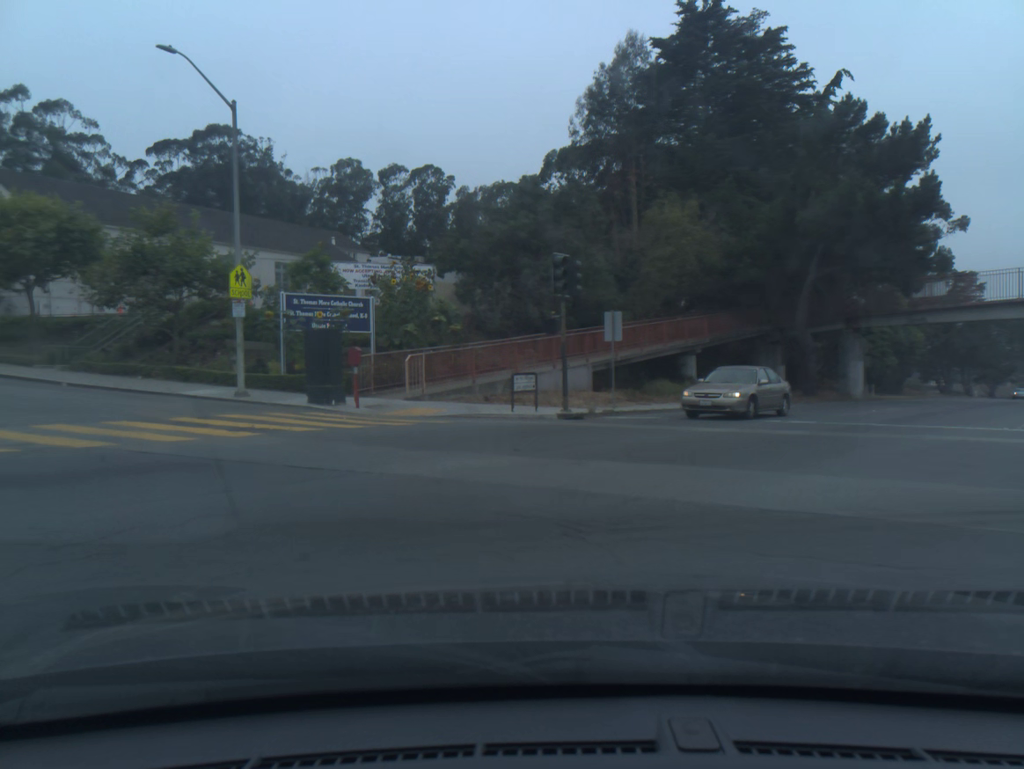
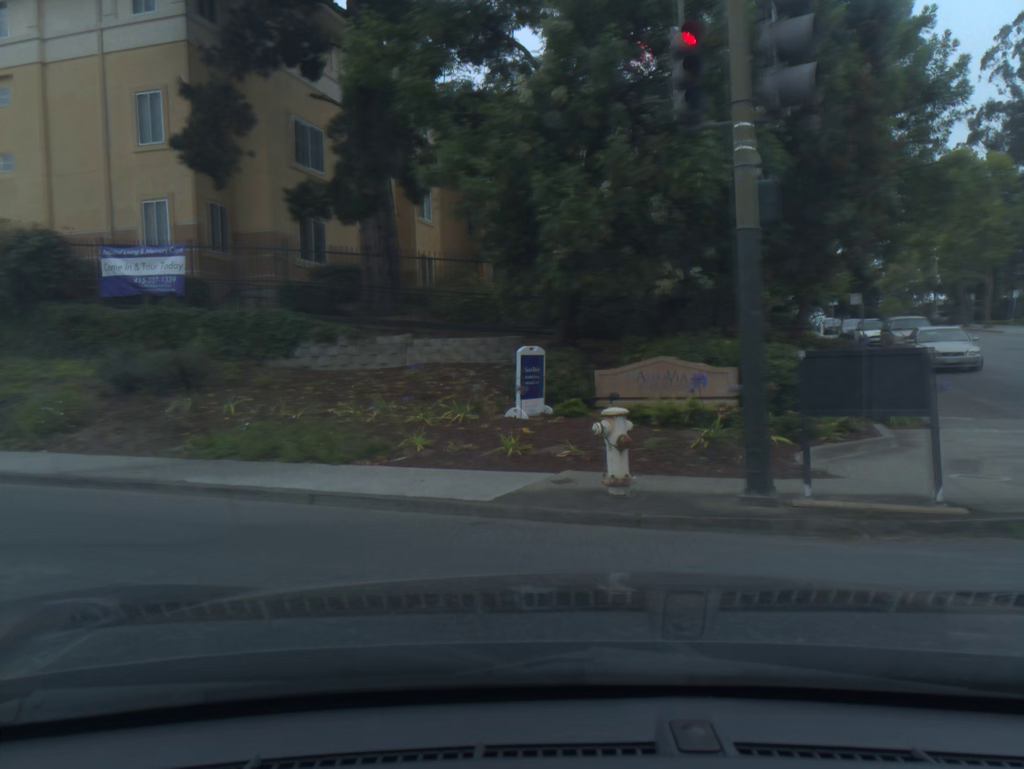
(-3.7, +4.6) m; -79°
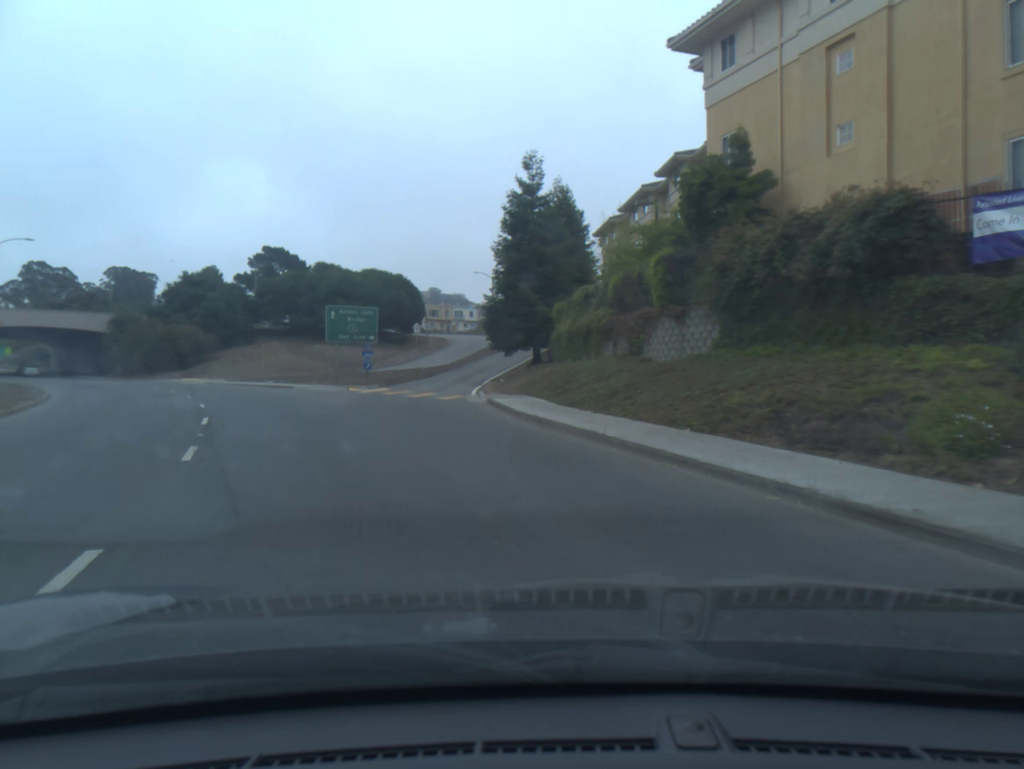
(-2.1, +4.9) m; -39°
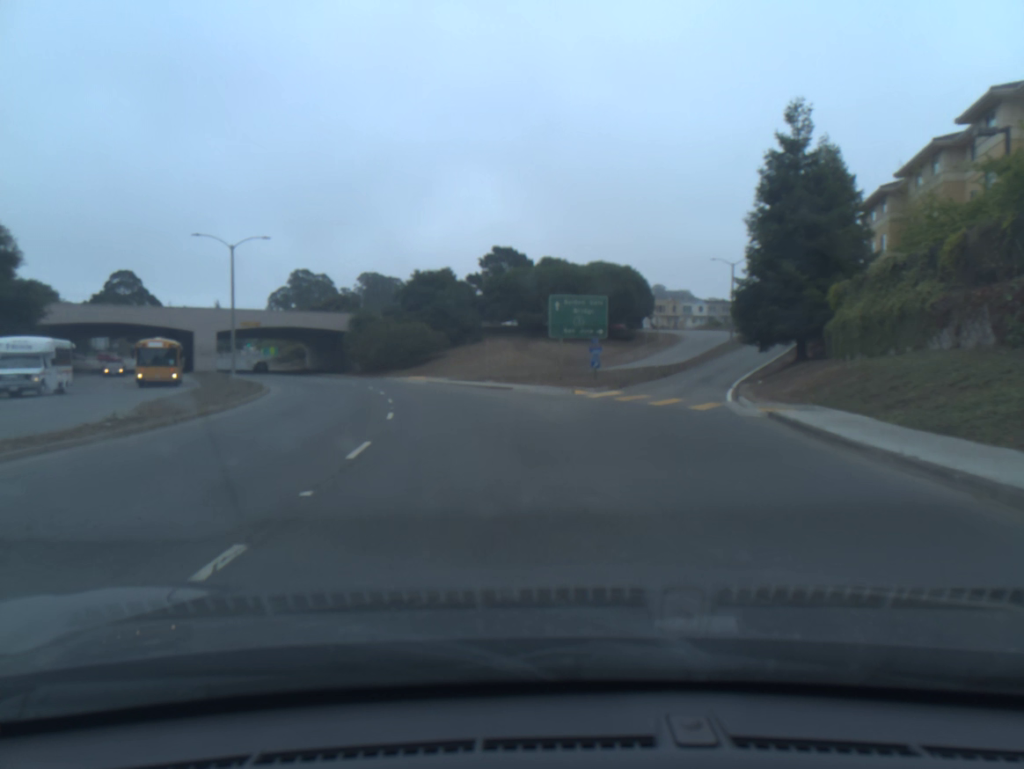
(-0.7, +7.4) m; -10°
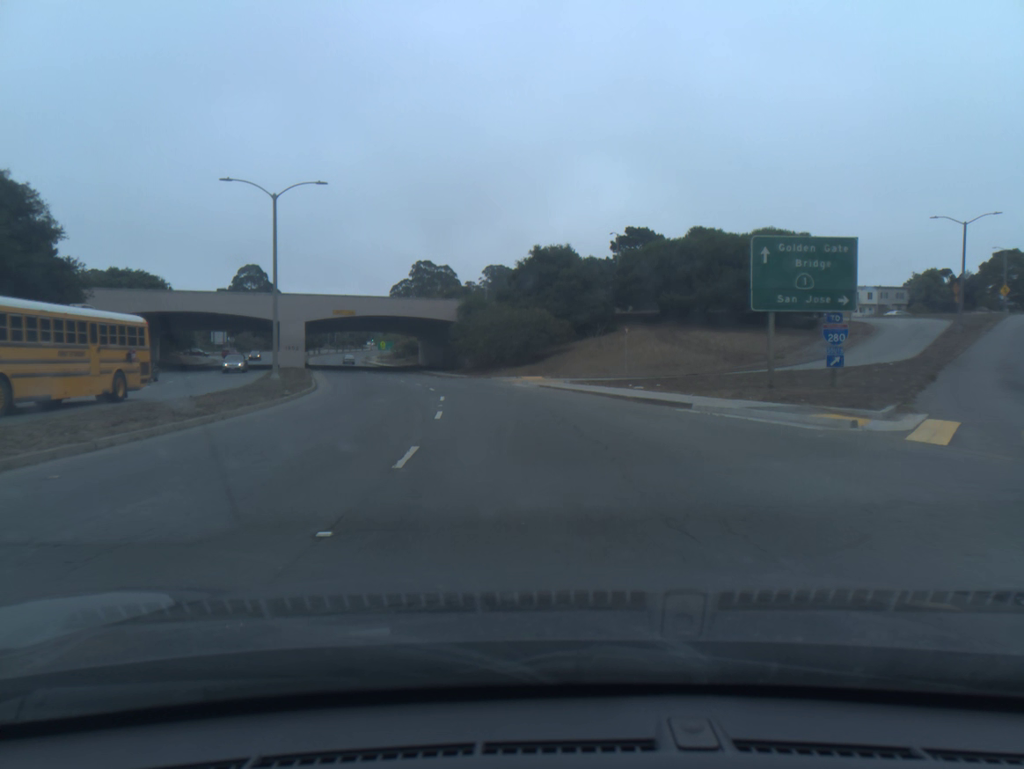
(-1.1, +16.4) m; -8°
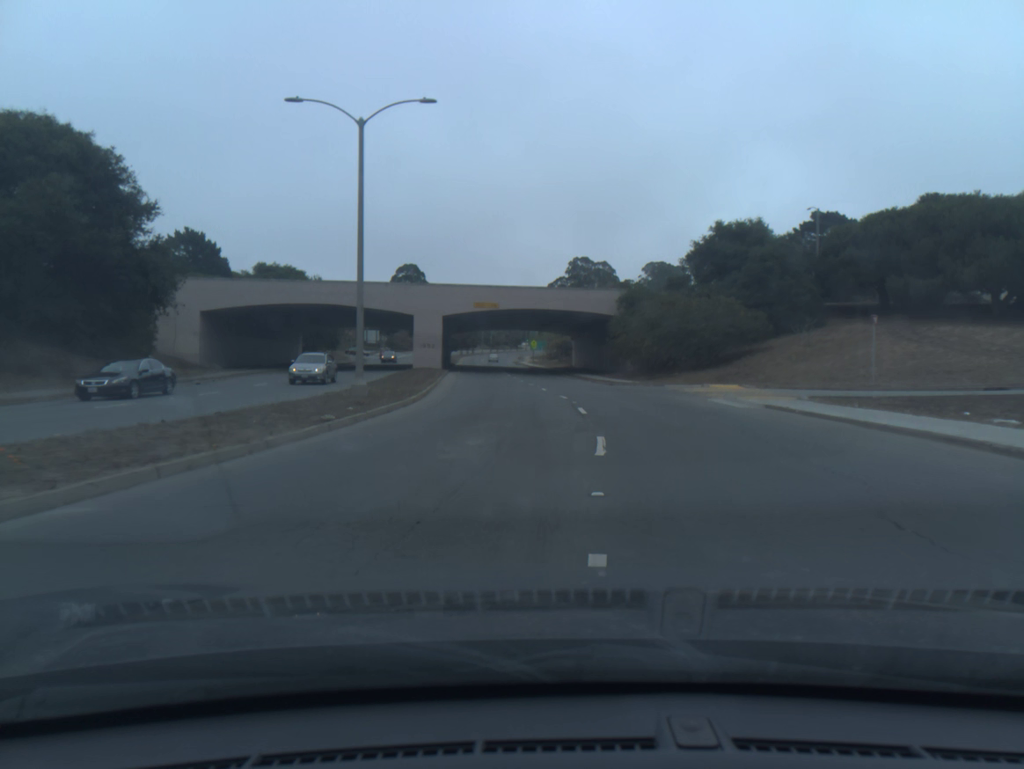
(-1.4, +13.2) m; -11°
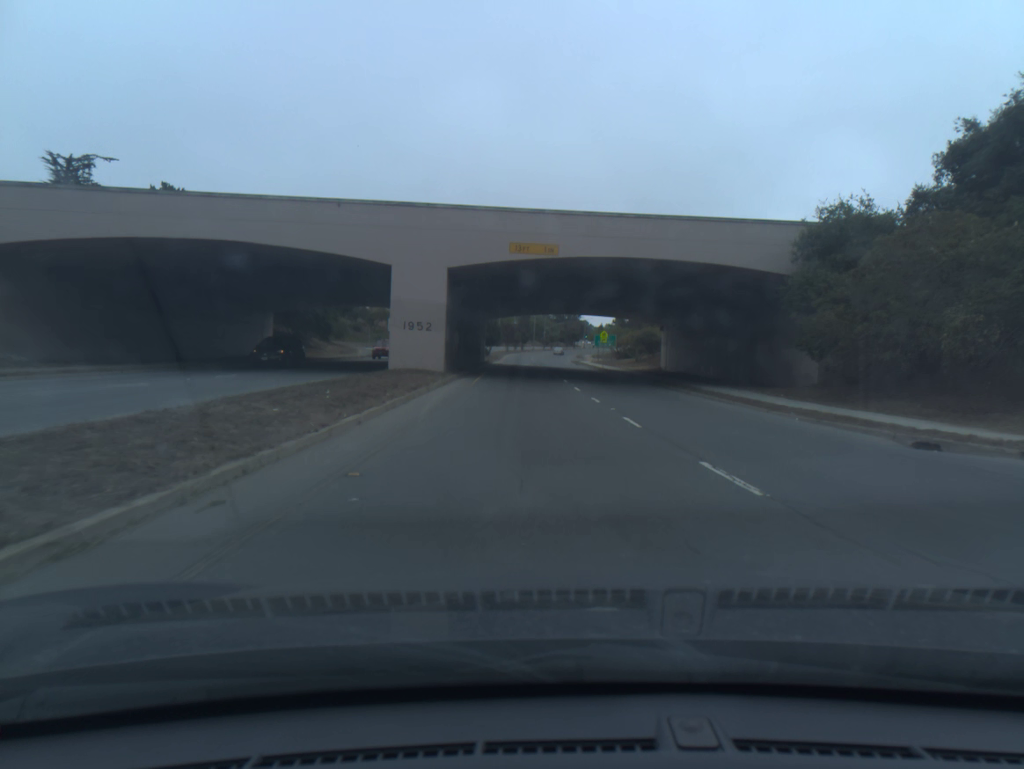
(-1.5, +32.0) m; -3°
